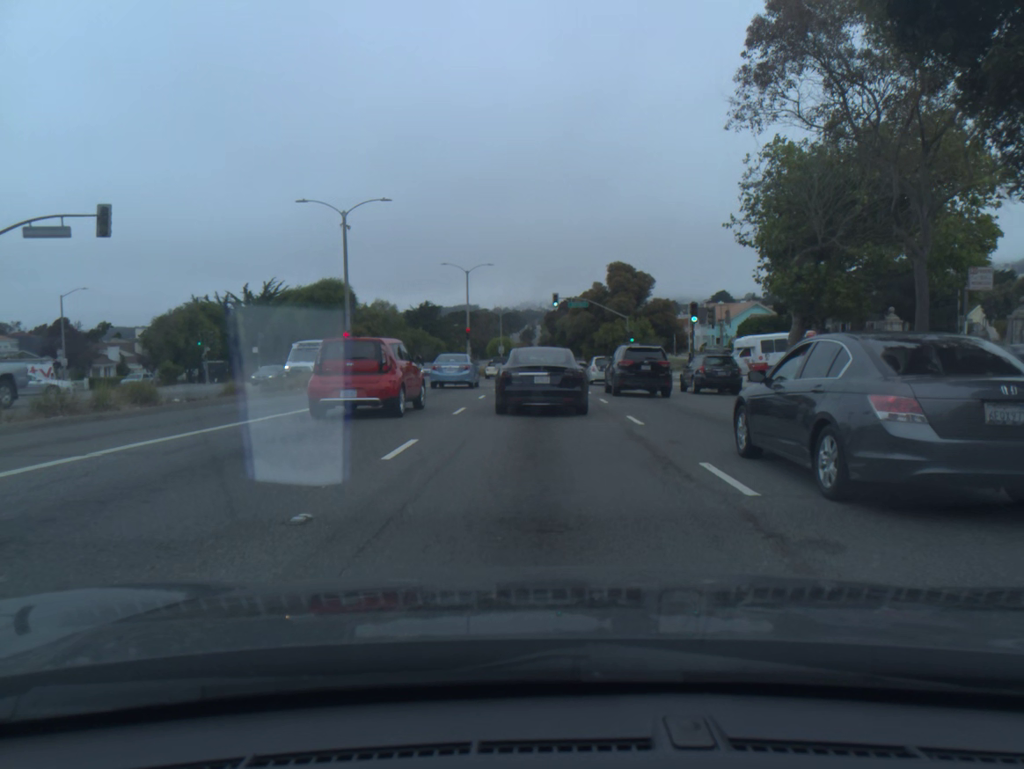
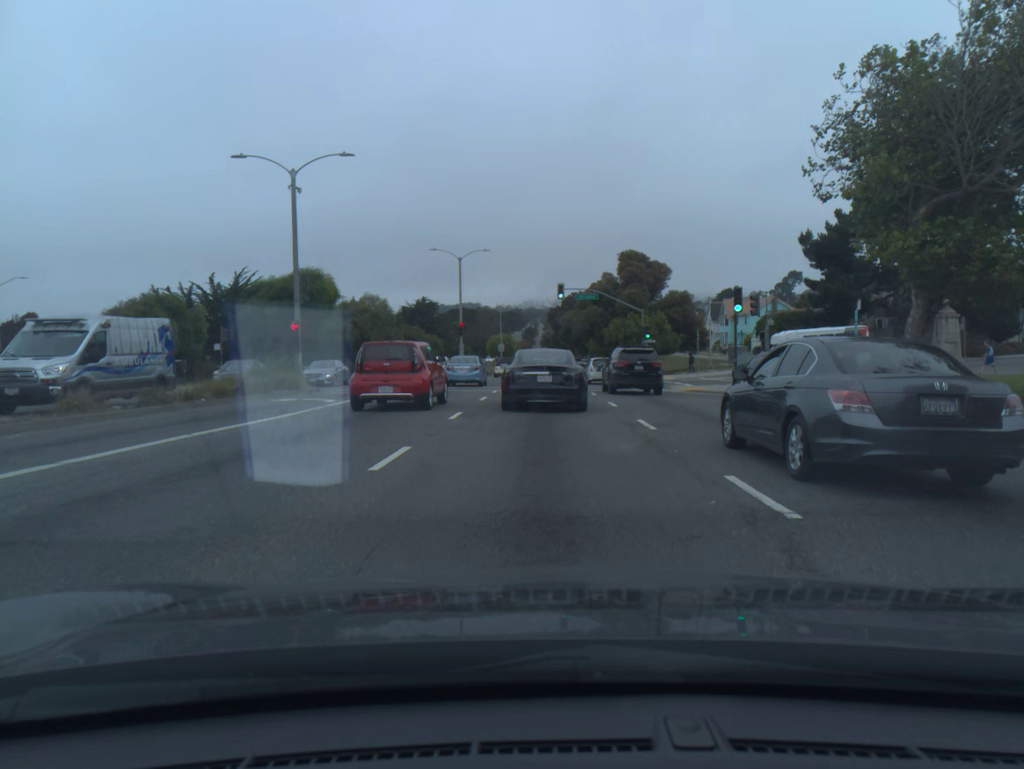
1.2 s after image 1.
(+0.1, +8.3) m; +1°
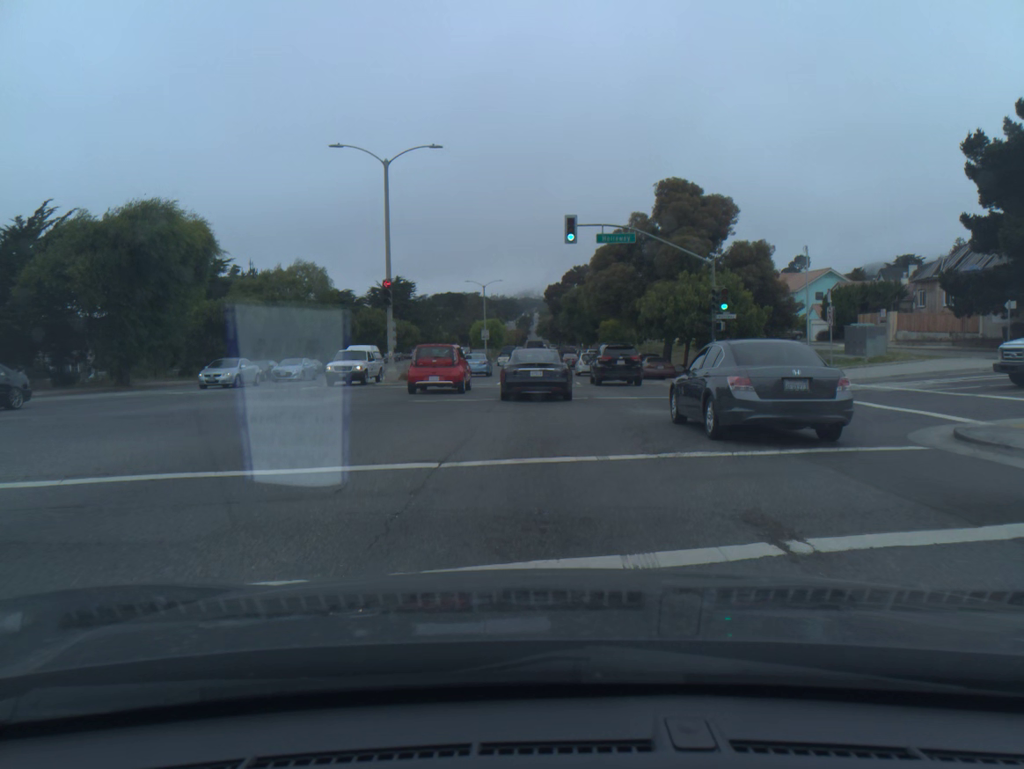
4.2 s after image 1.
(+0.1, +27.2) m; 0°
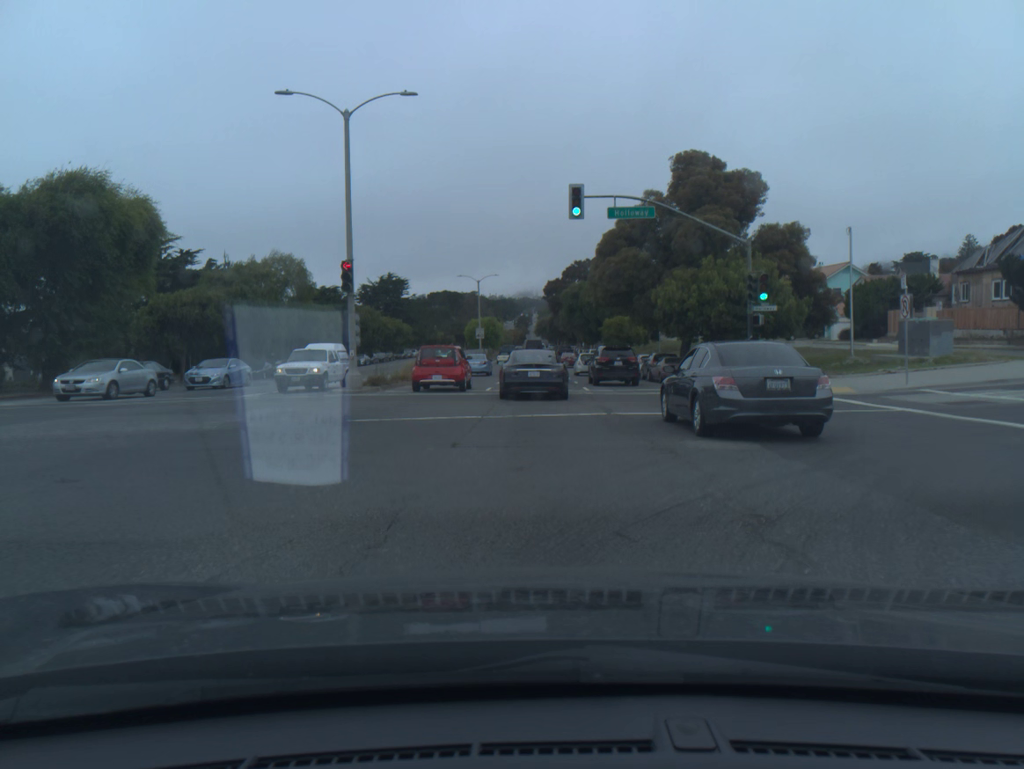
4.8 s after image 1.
(0.0, +6.4) m; 0°
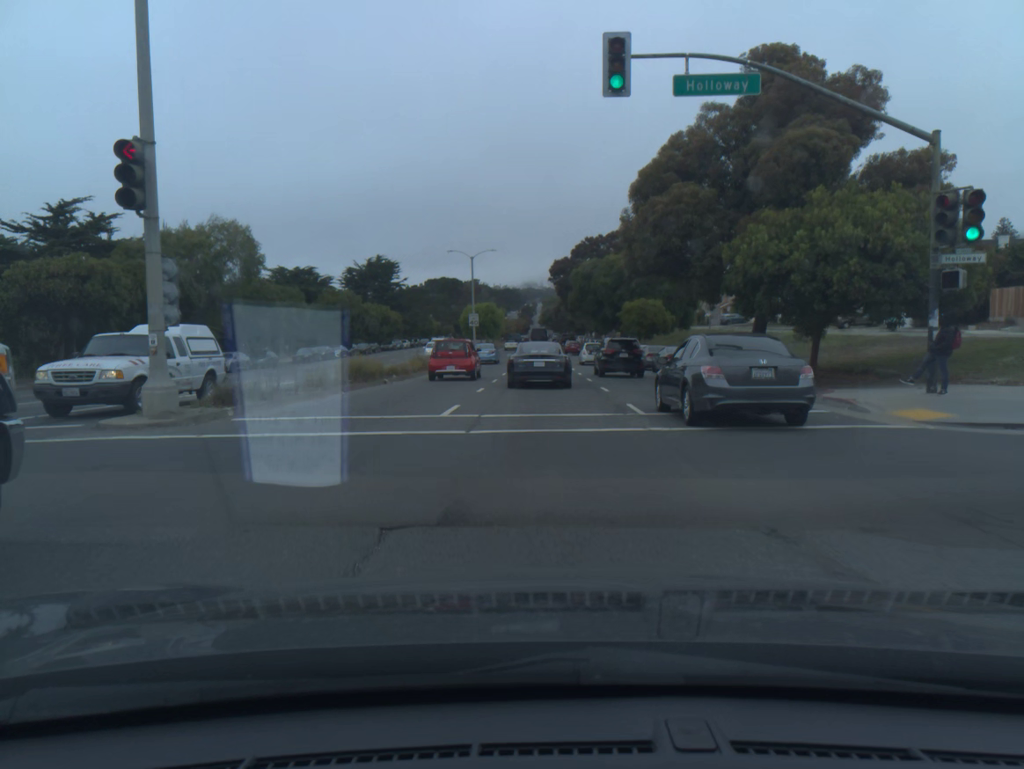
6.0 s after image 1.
(-0.1, +13.8) m; -1°
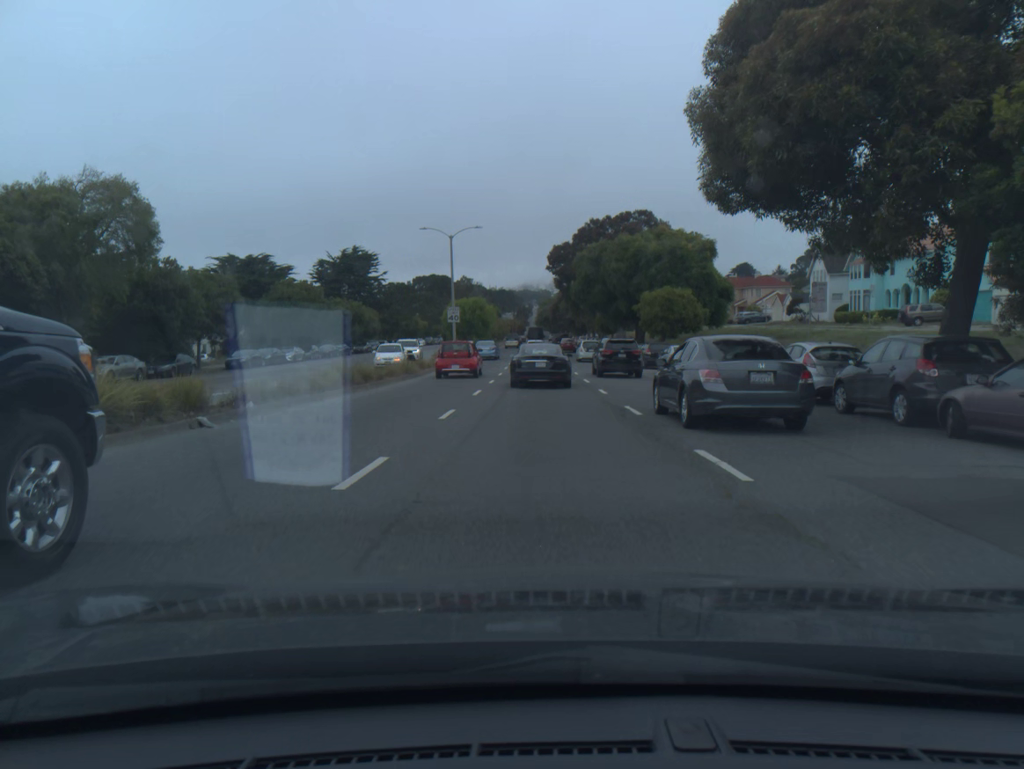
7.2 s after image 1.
(0.0, +15.0) m; 0°
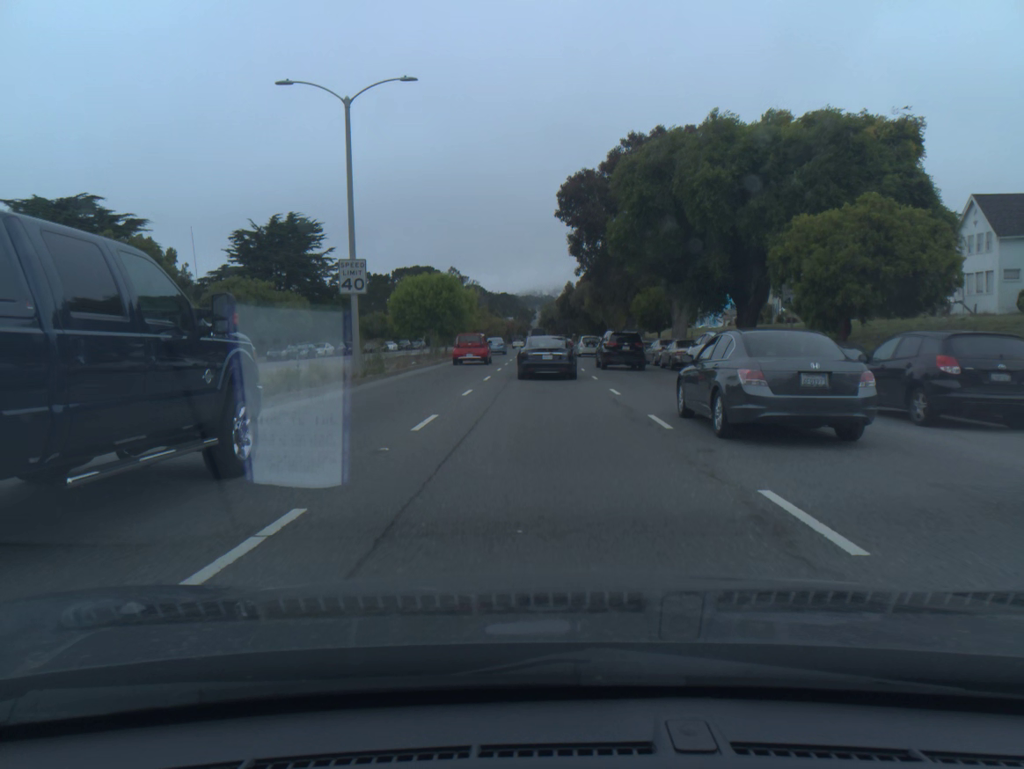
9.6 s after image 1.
(-0.1, +32.0) m; 0°
